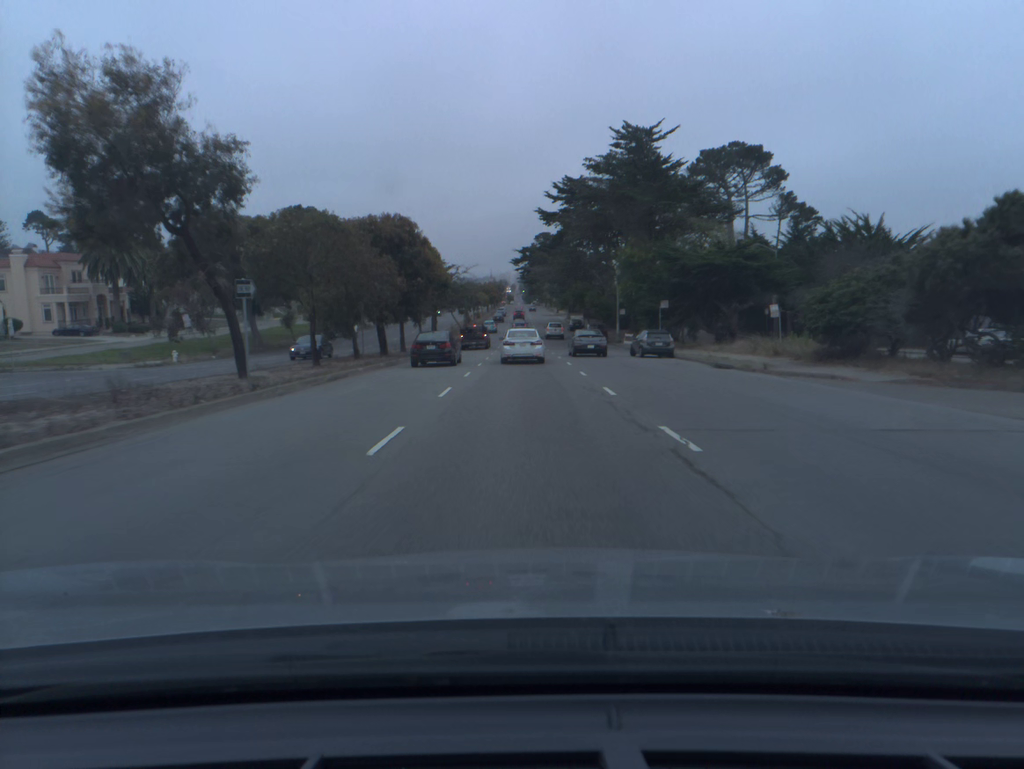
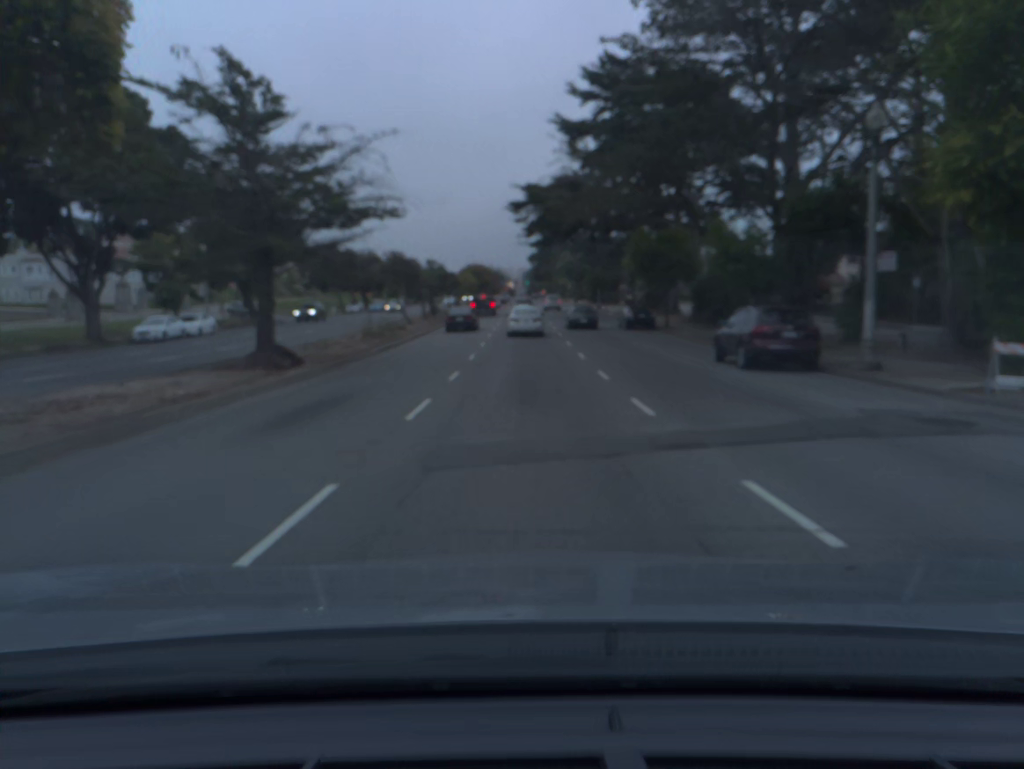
(-0.1, +48.6) m; 0°
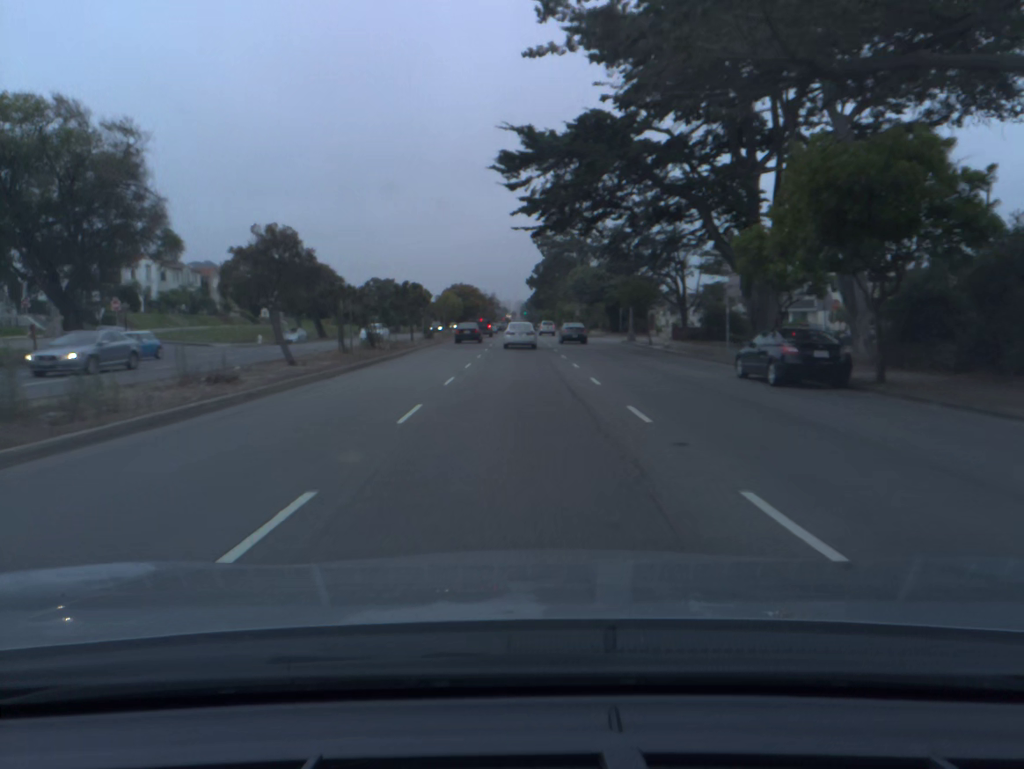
(+0.1, +28.7) m; 0°
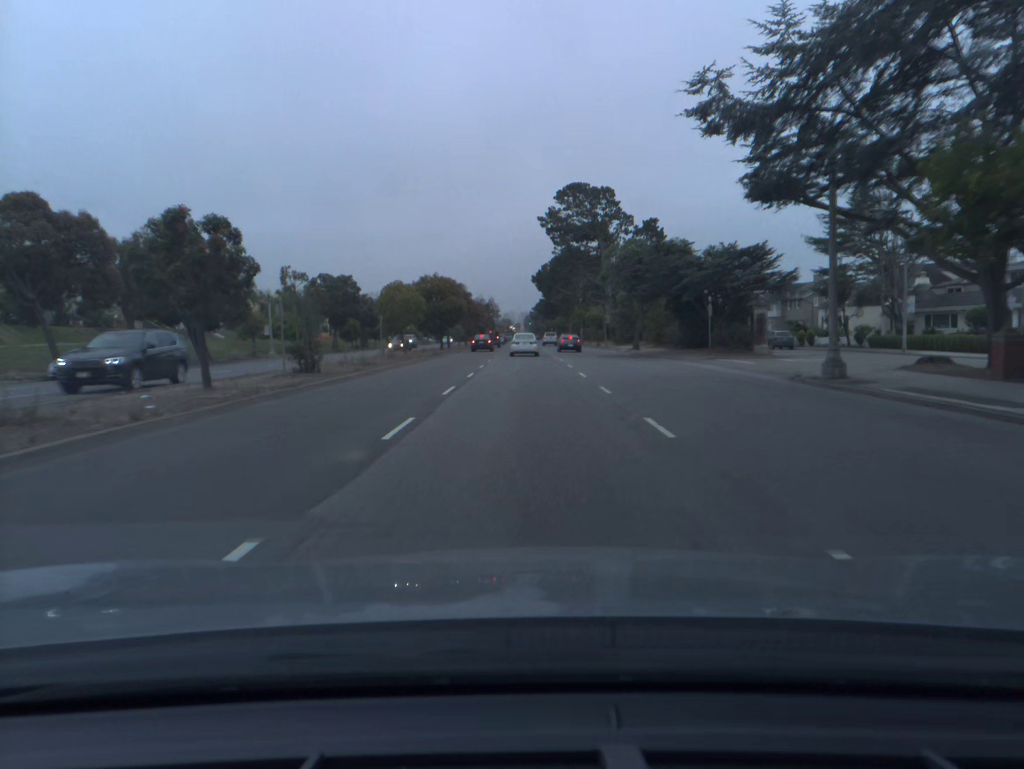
(-0.2, +38.3) m; 0°
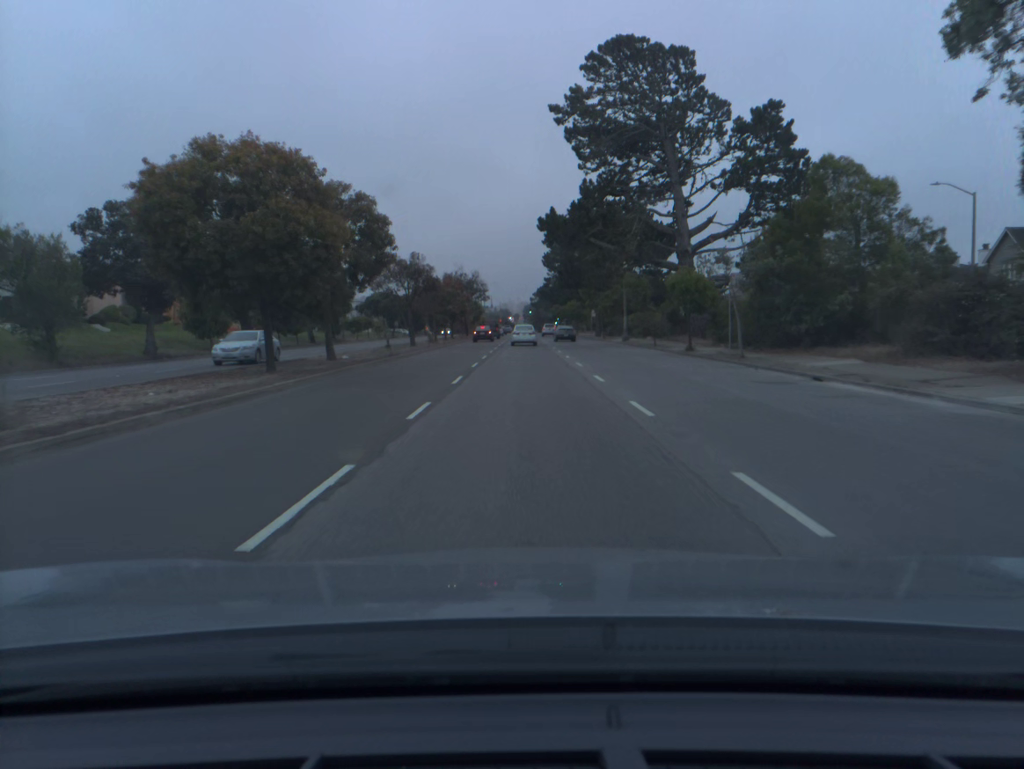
(-0.1, +49.0) m; 0°
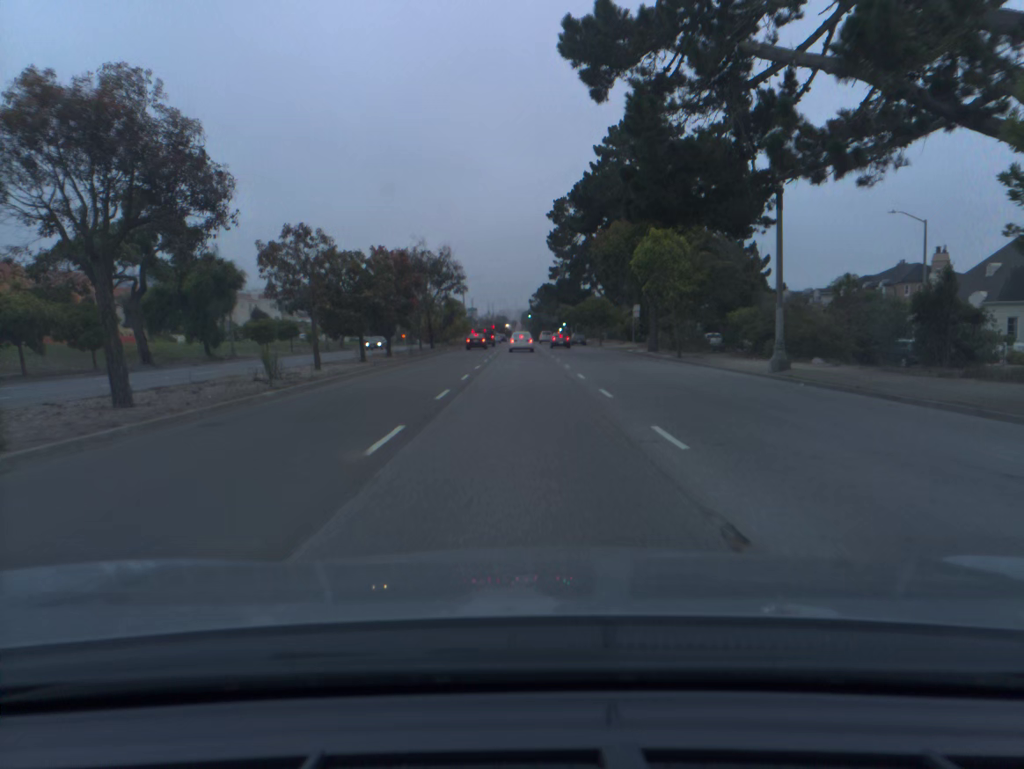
(0.0, +39.3) m; 0°
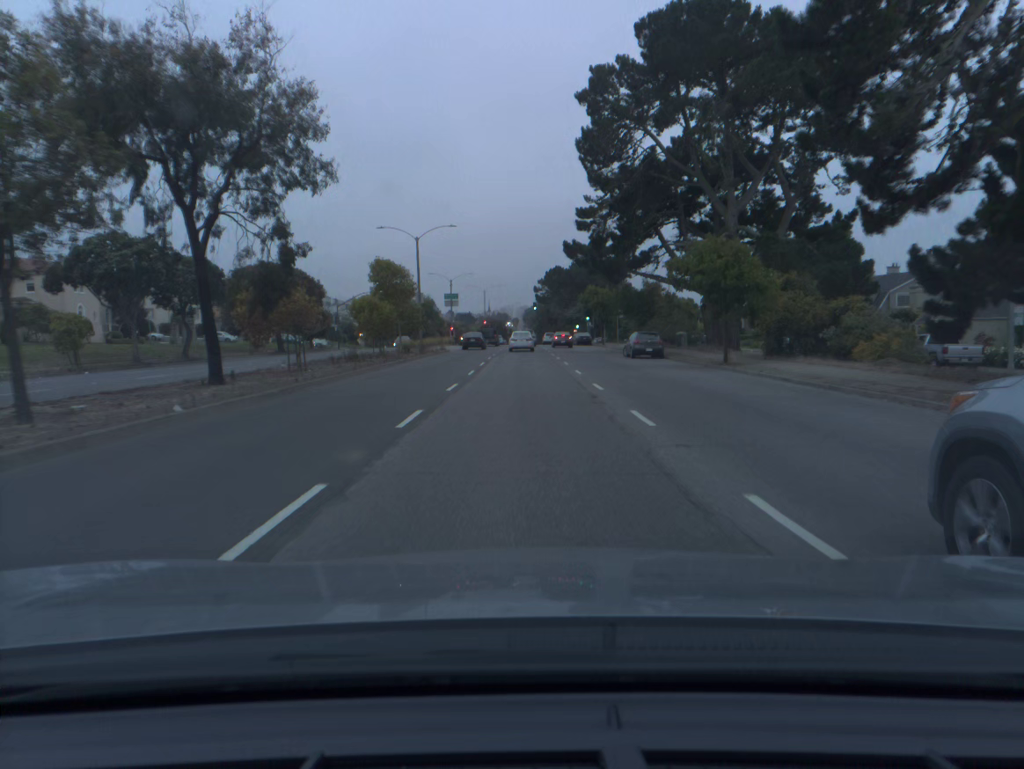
(-0.1, +48.5) m; 0°
